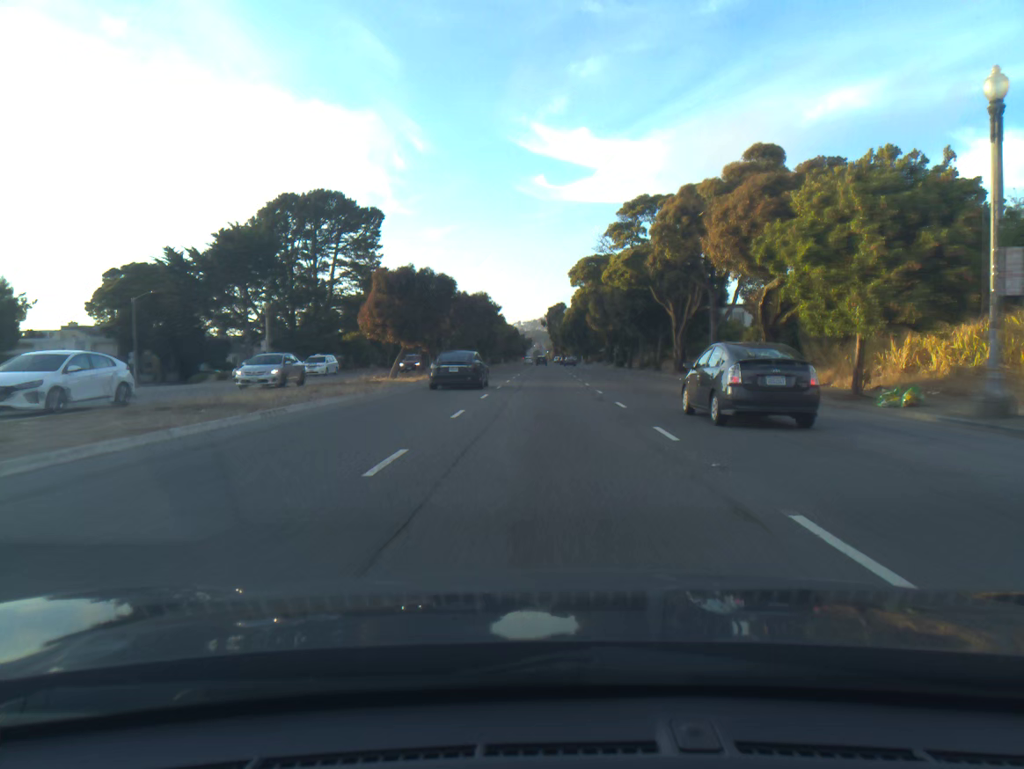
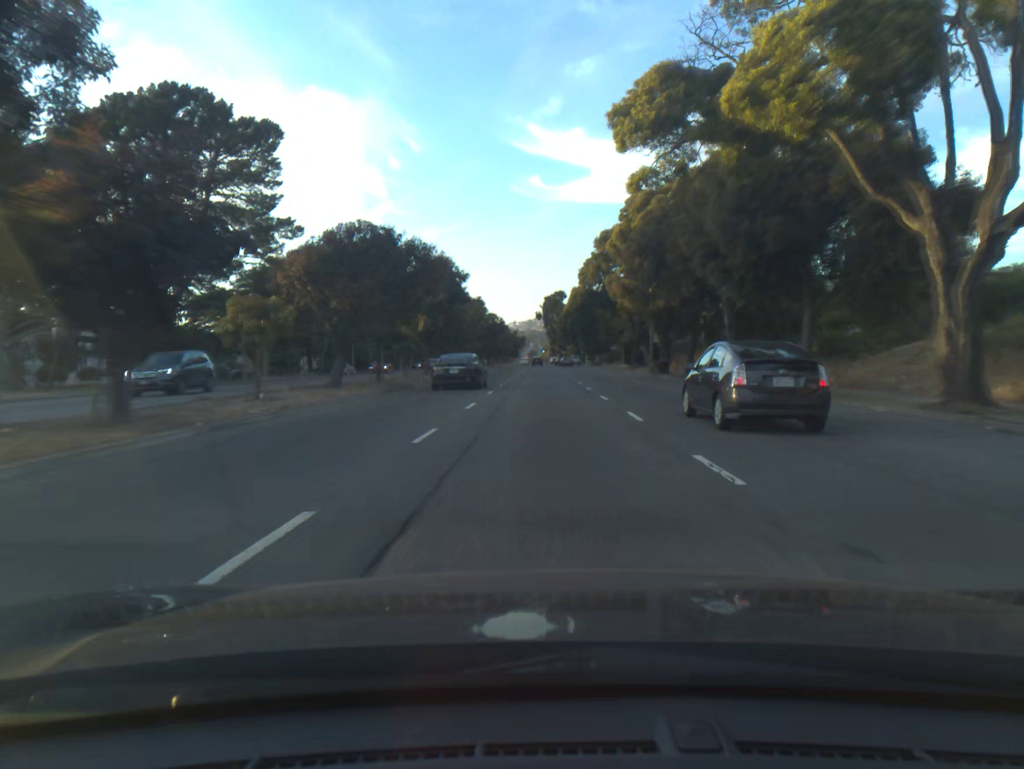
(+0.1, +33.4) m; 0°
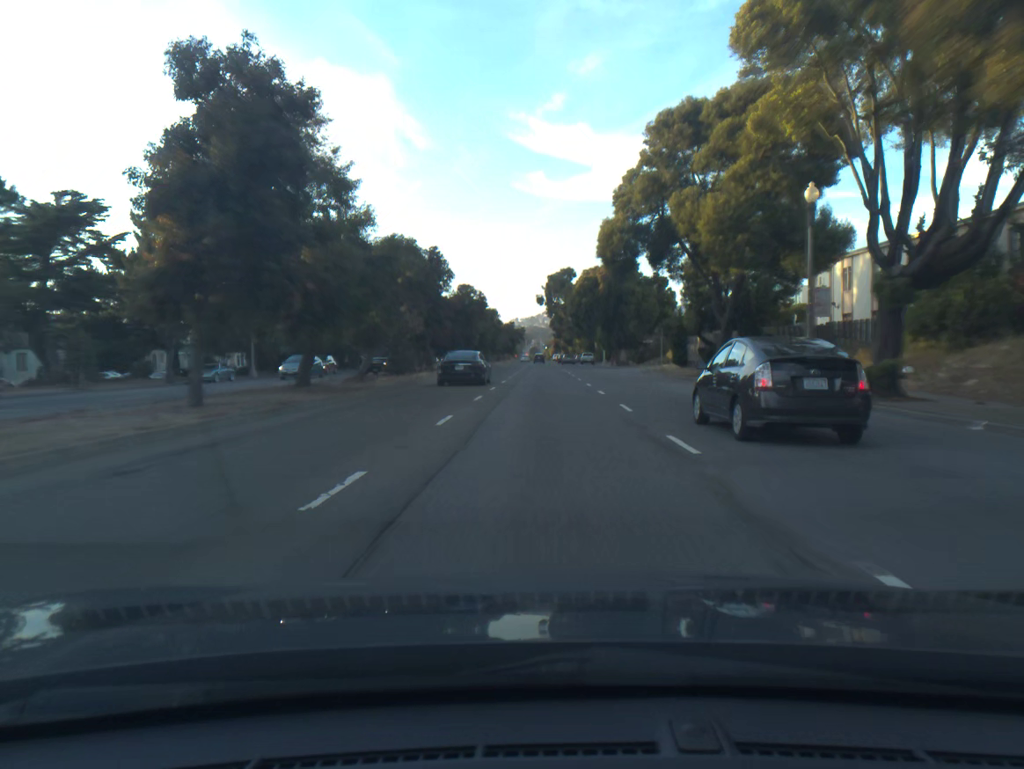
(0.0, +34.8) m; 0°
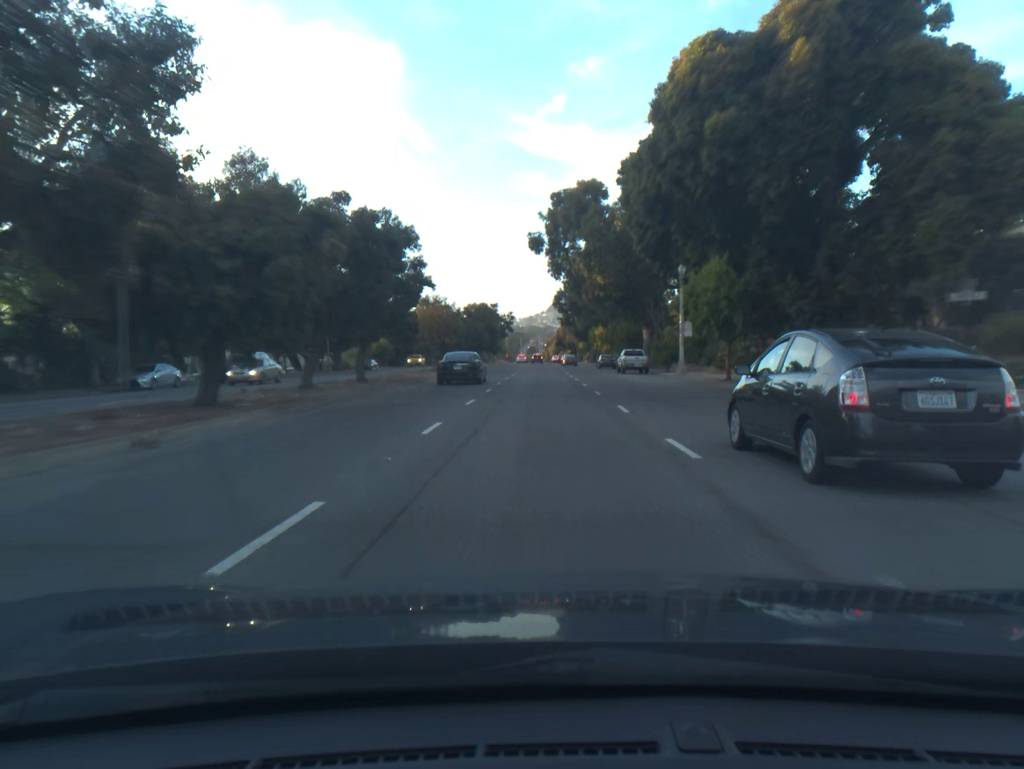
(+0.1, +59.2) m; 0°
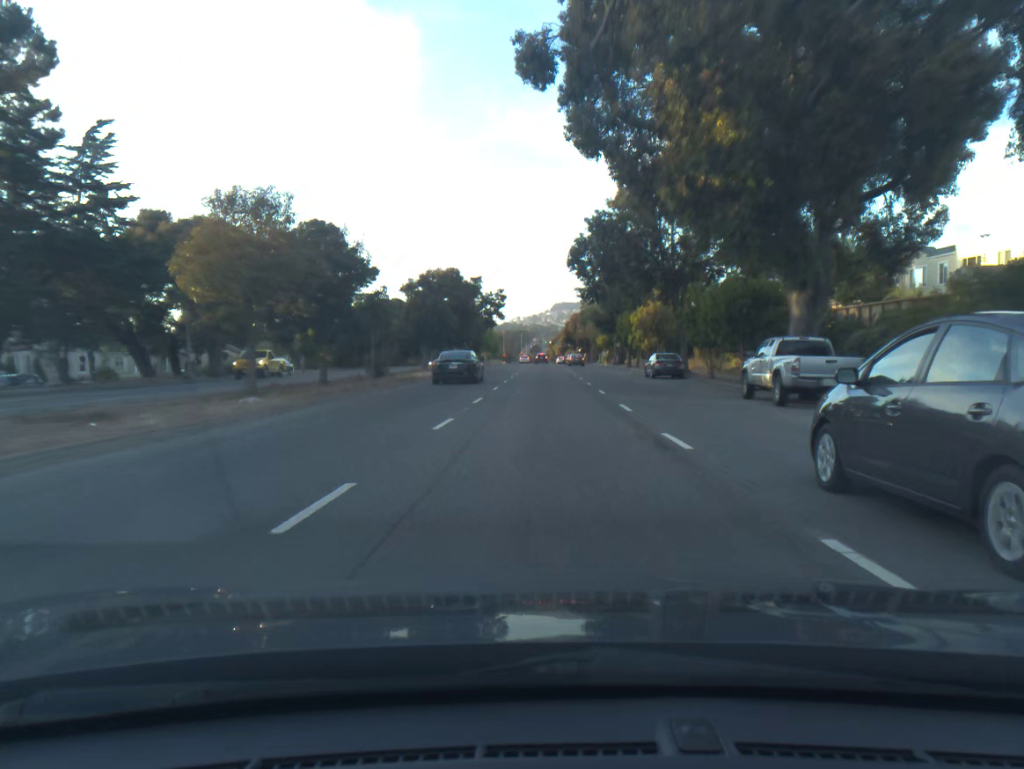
(-0.1, +35.8) m; 0°
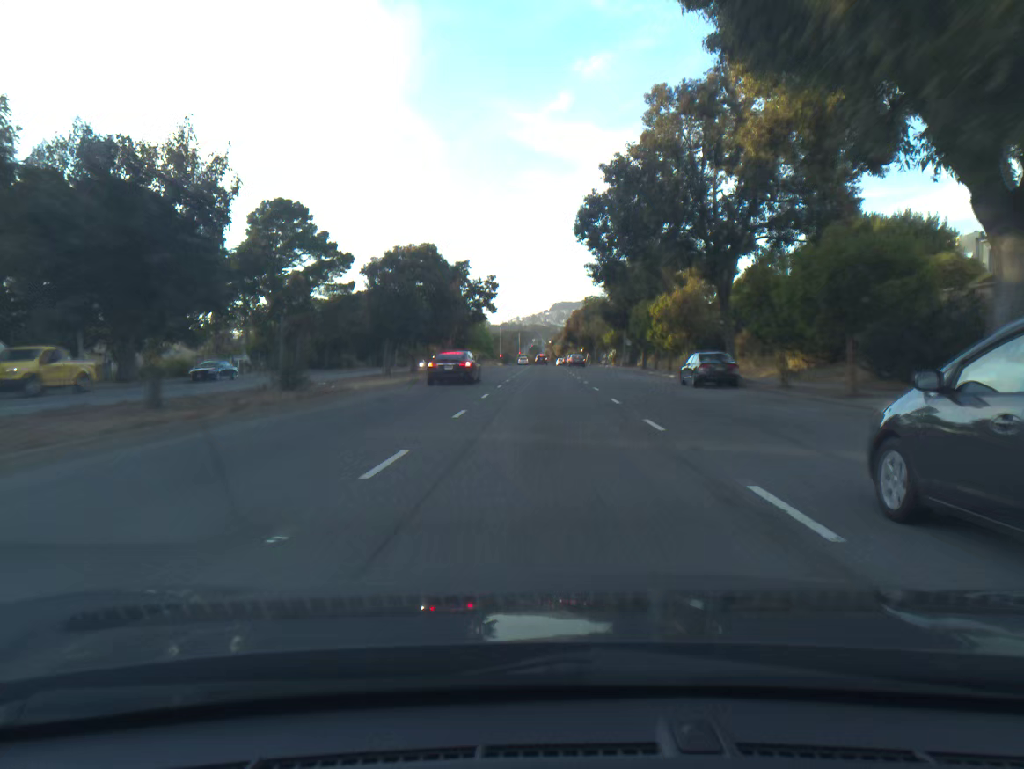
(0.0, +12.0) m; 0°
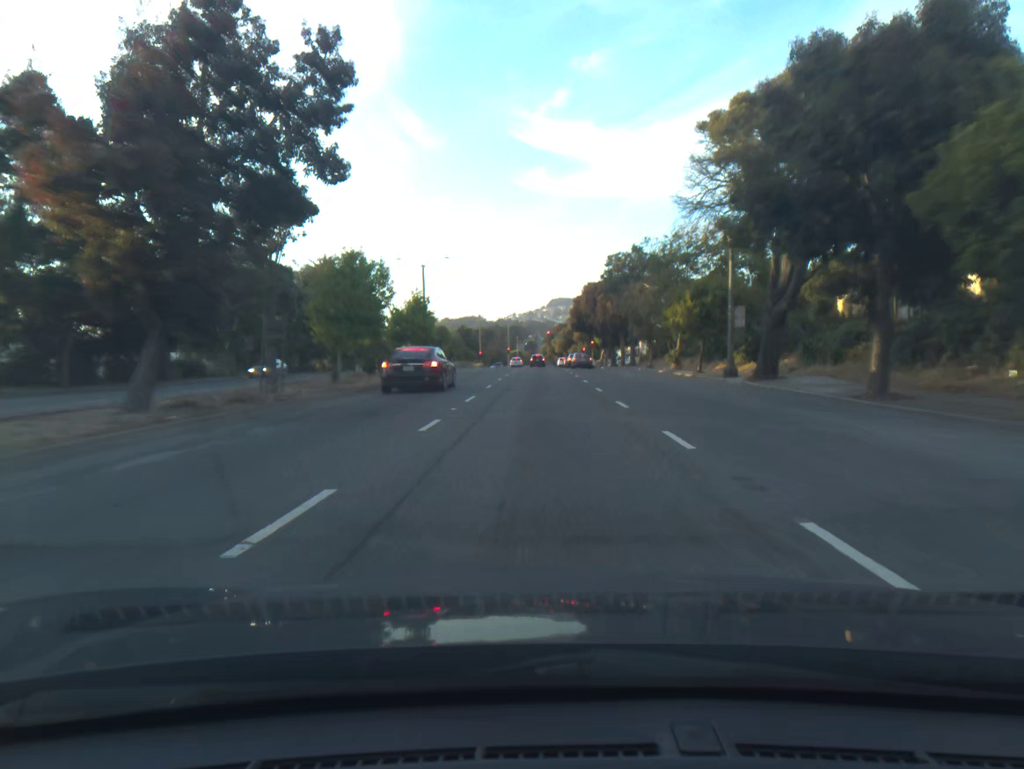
(+0.2, +46.8) m; 0°
